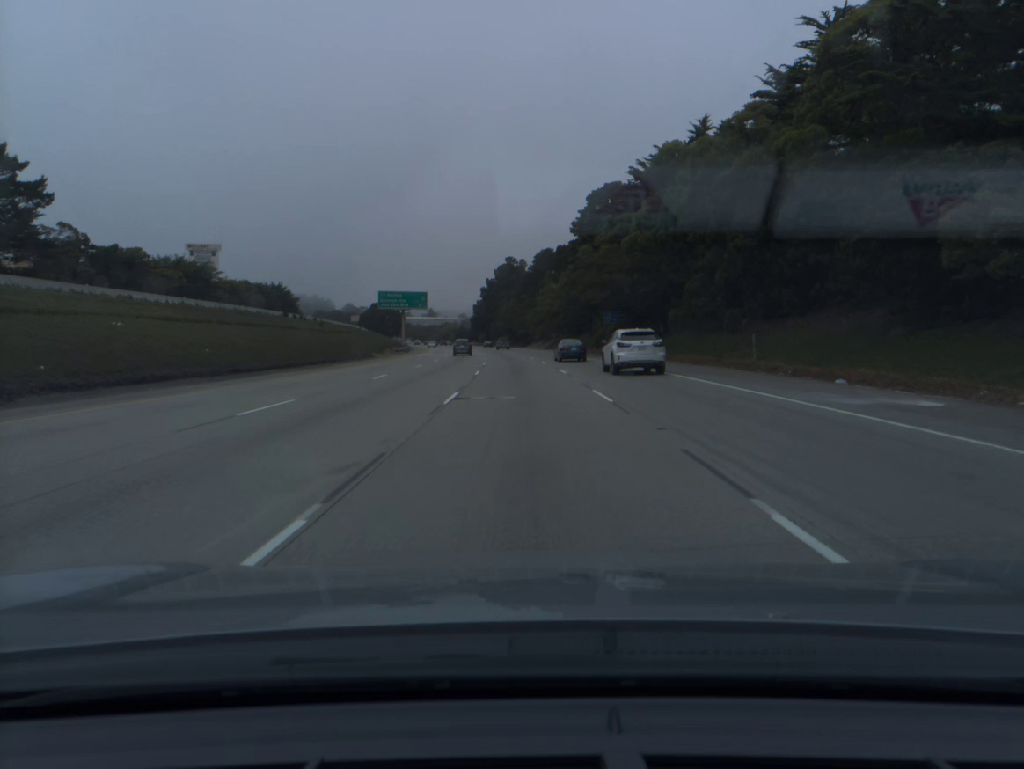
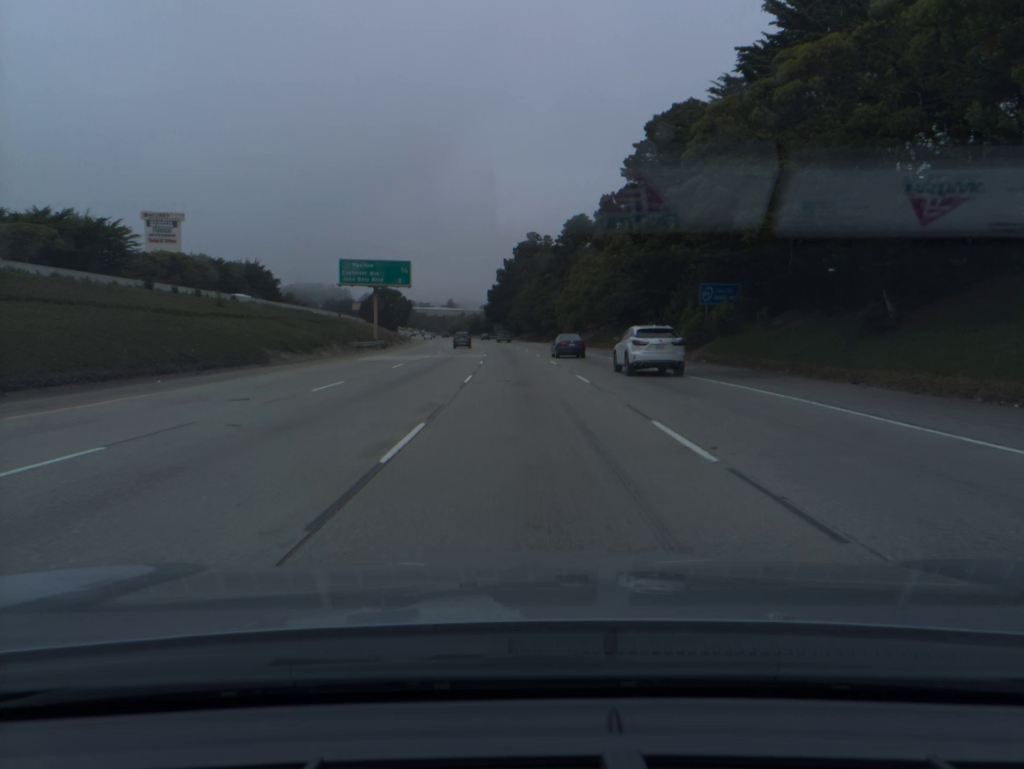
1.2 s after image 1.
(-0.5, +37.5) m; -2°
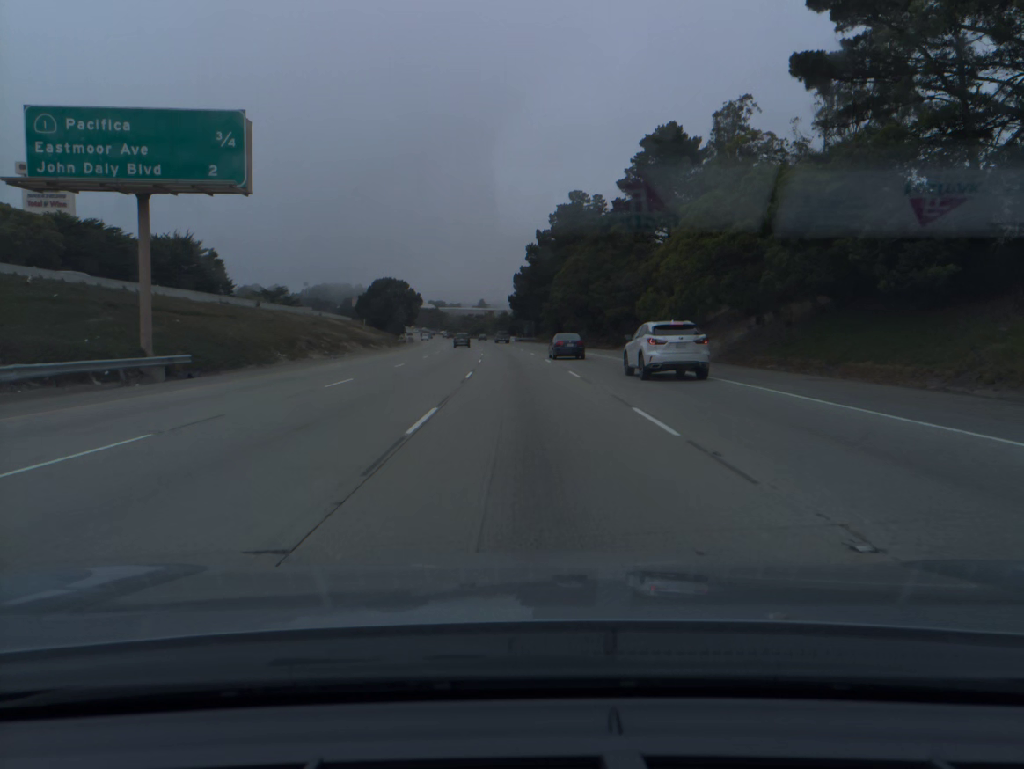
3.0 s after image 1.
(-1.1, +56.2) m; -2°
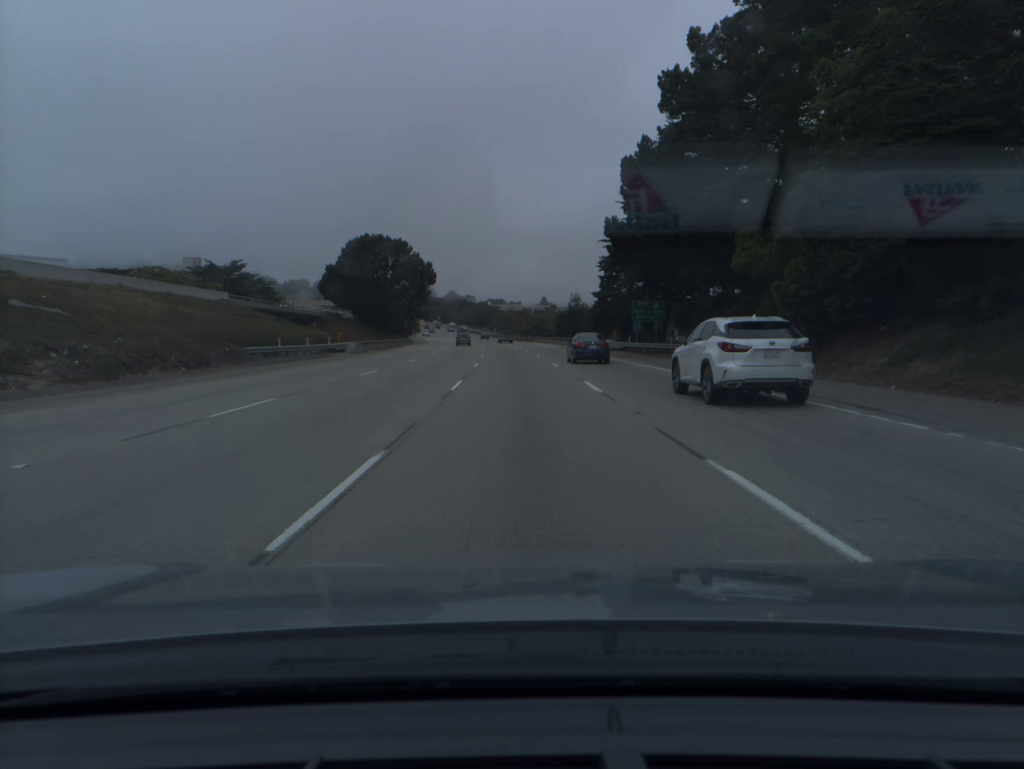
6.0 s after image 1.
(-3.7, +93.5) m; -4°
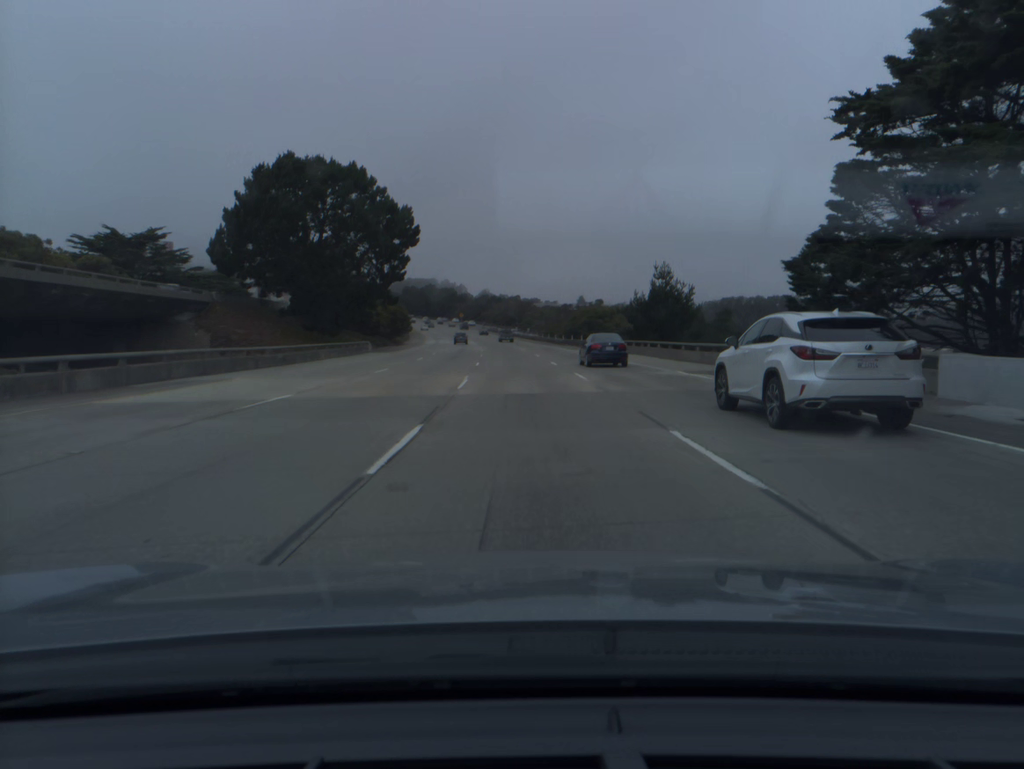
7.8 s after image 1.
(-1.3, +55.9) m; -3°
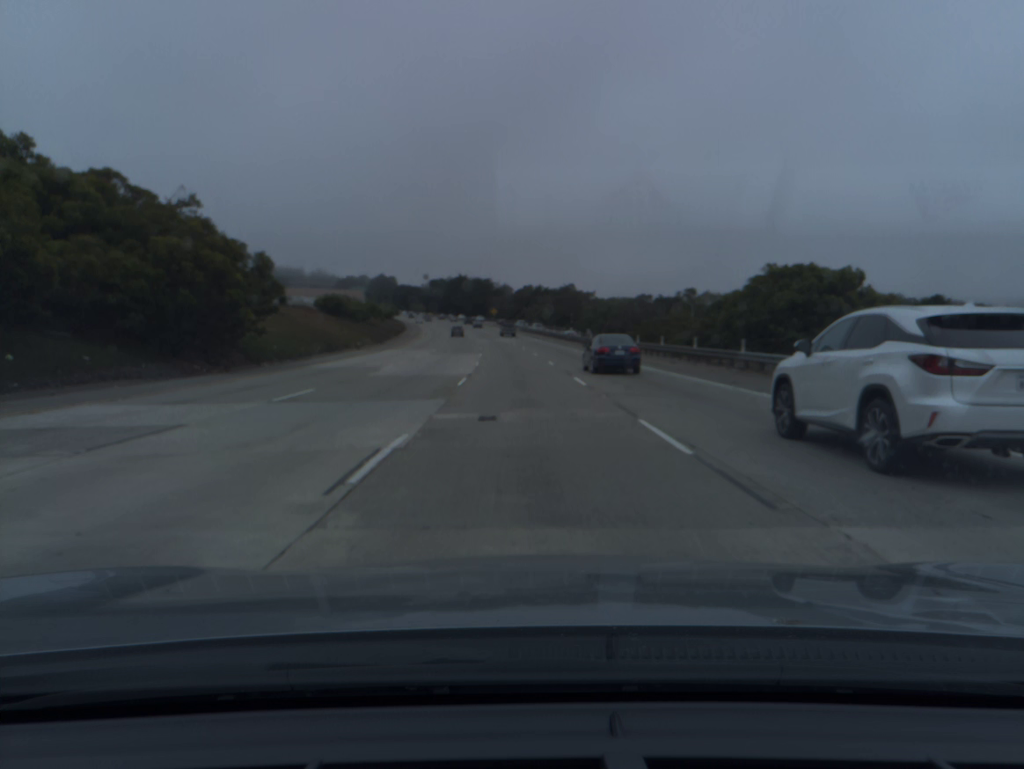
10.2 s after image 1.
(-2.2, +74.4) m; -3°
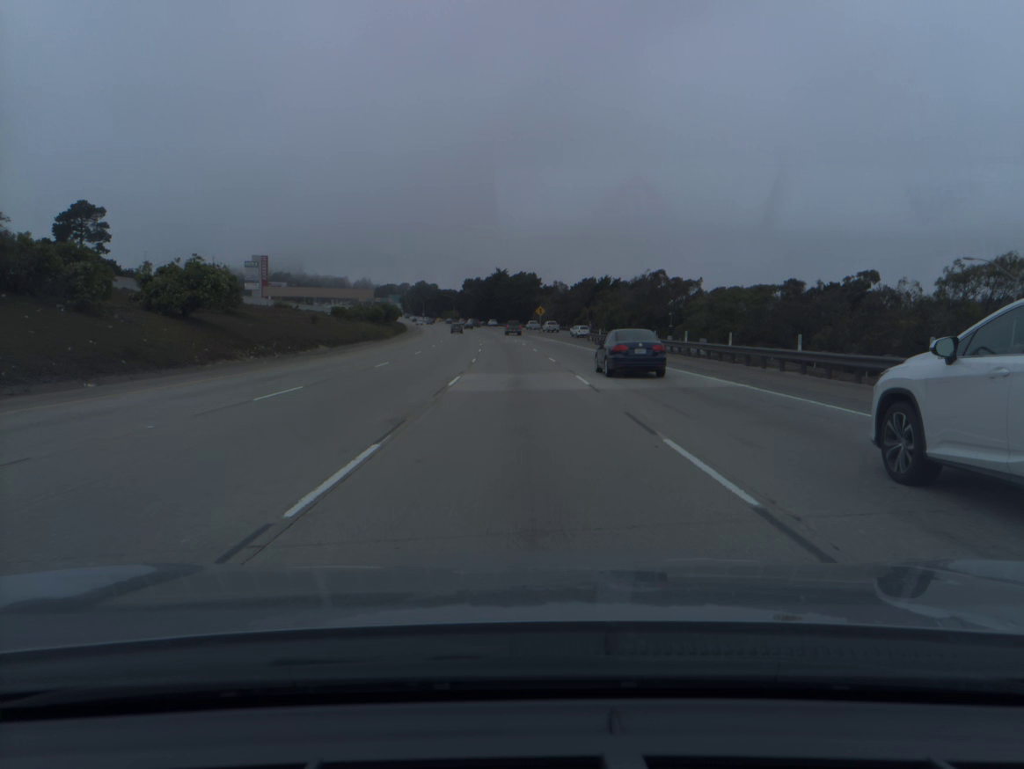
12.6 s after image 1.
(-2.1, +74.8) m; -4°
